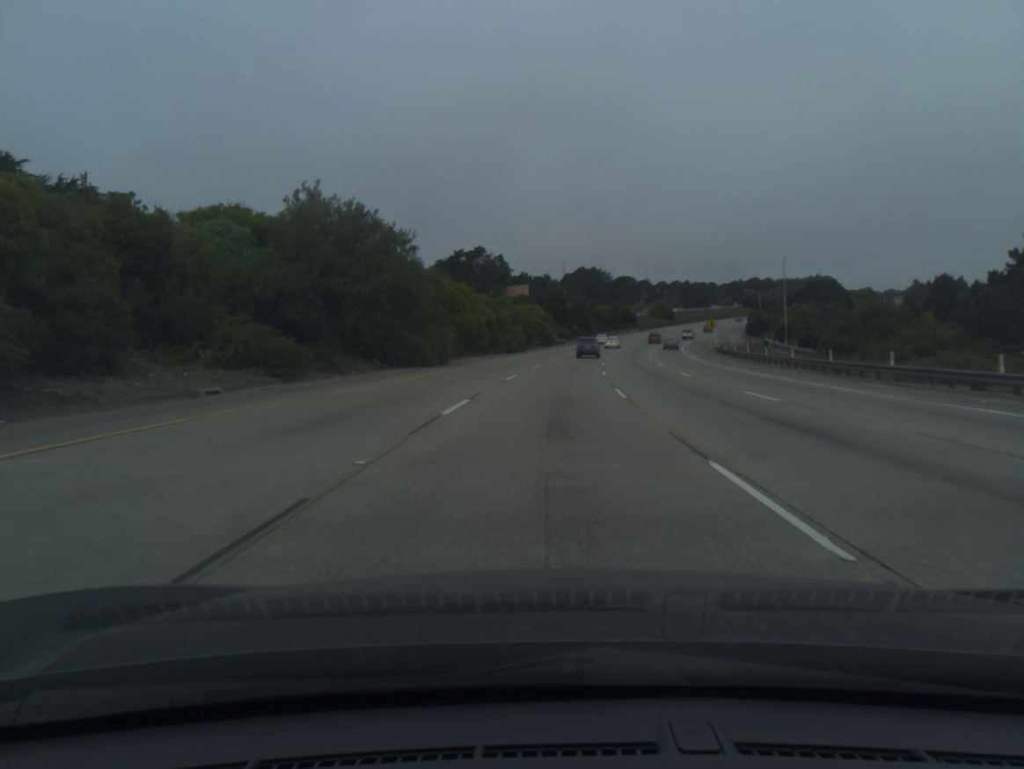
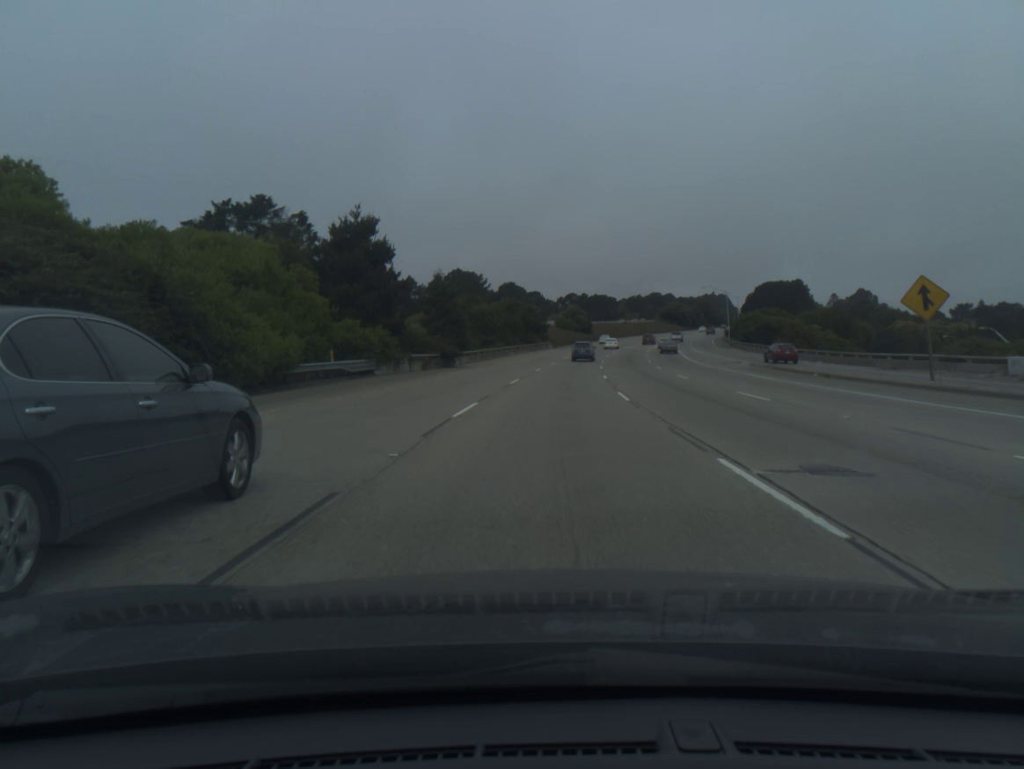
(+6.2, +86.6) m; +9°
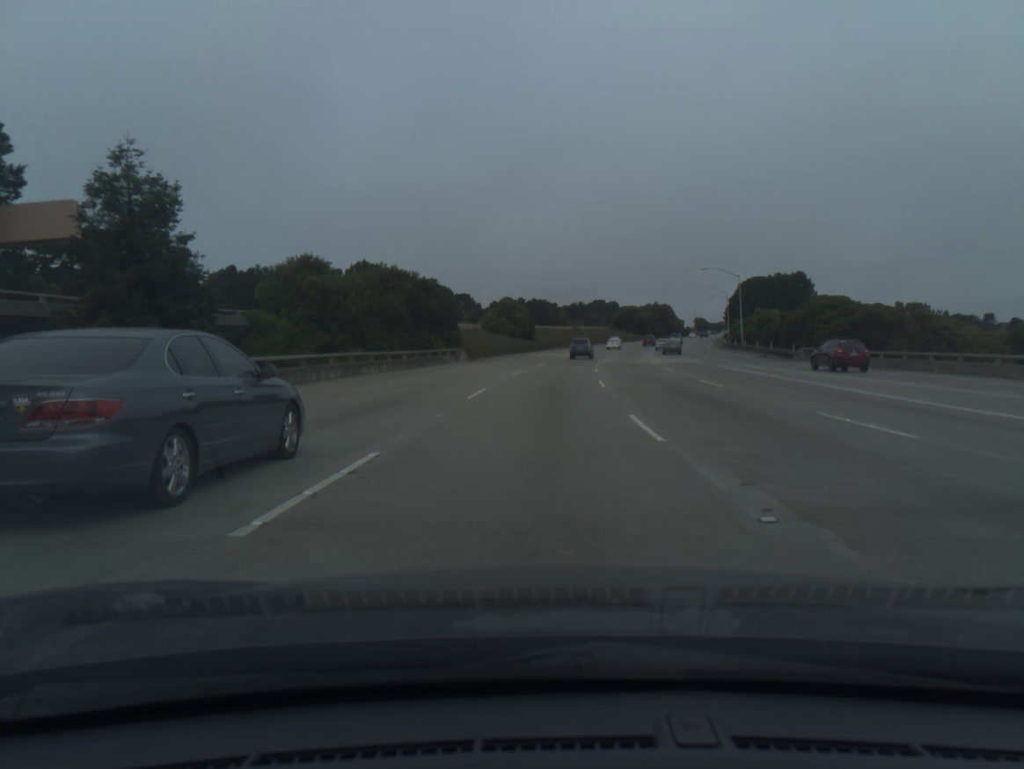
(+2.3, +51.9) m; +5°
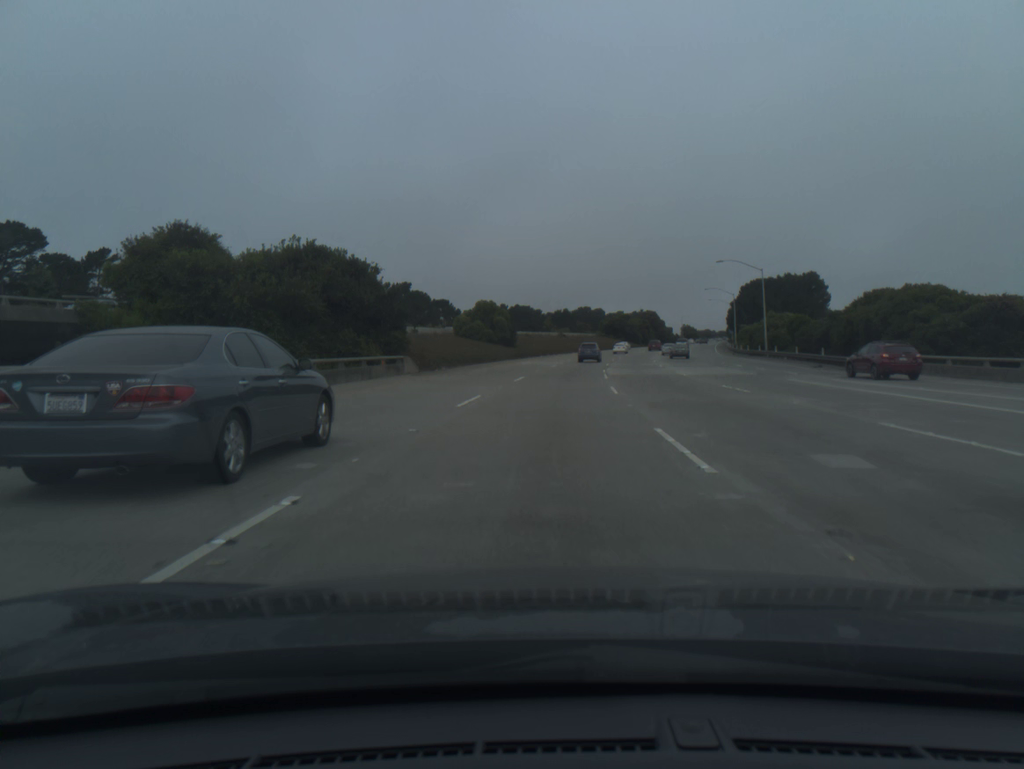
(+0.2, +17.3) m; +1°
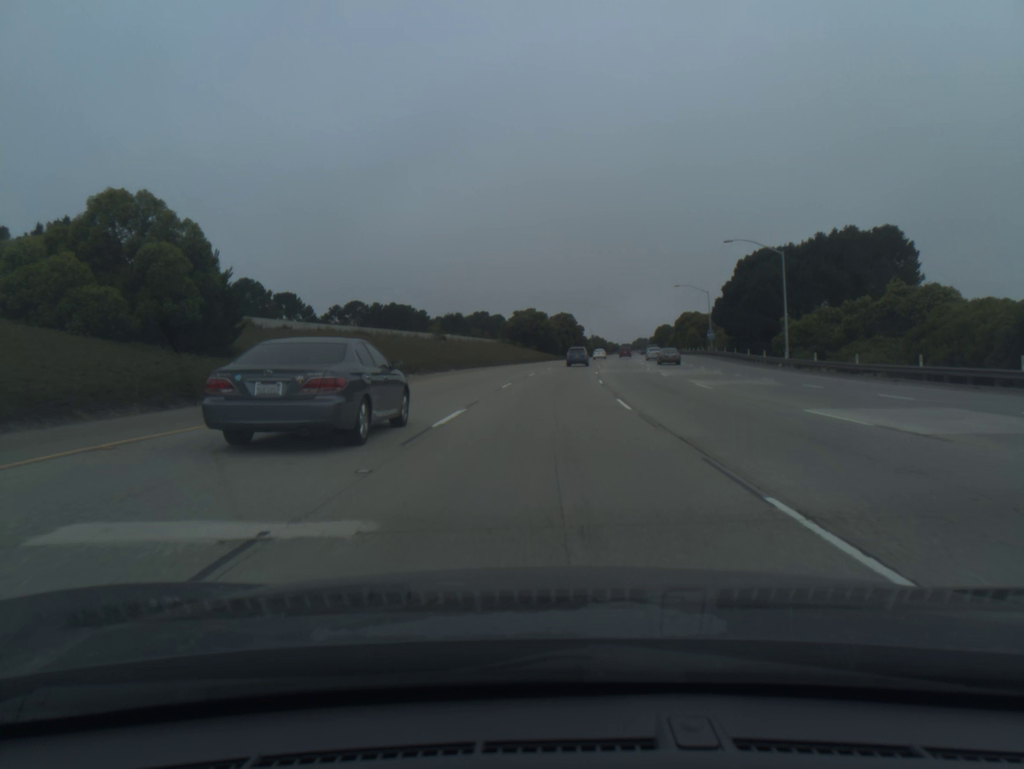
(+4.3, +68.8) m; +7°
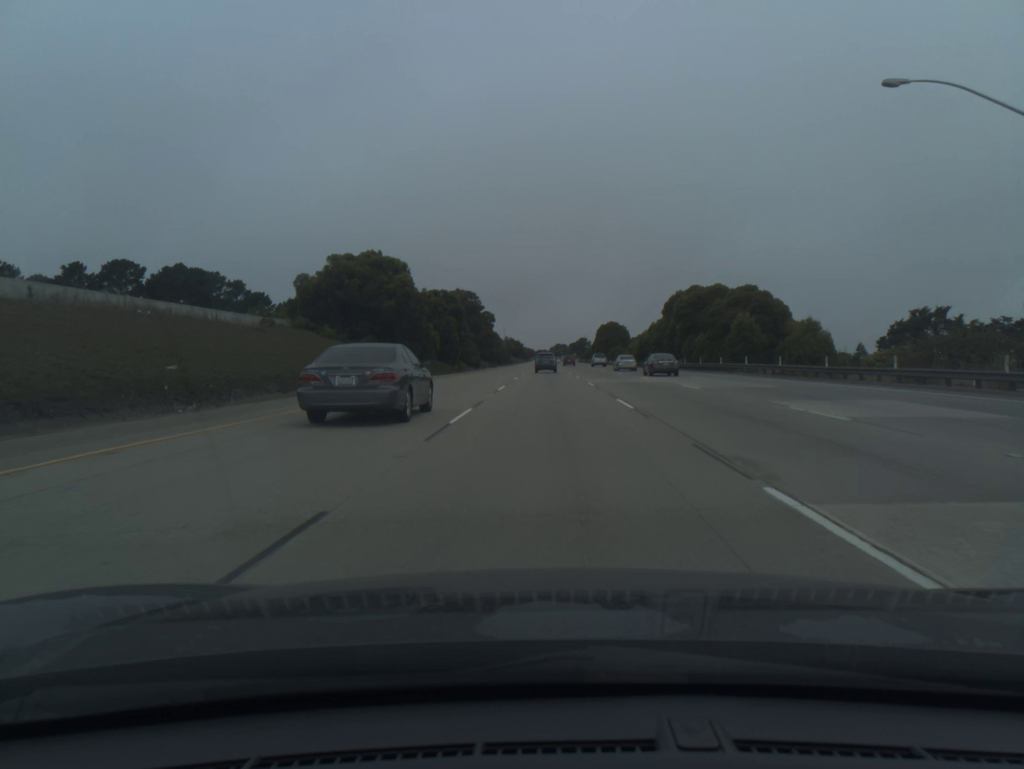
(+5.3, +86.6) m; +6°
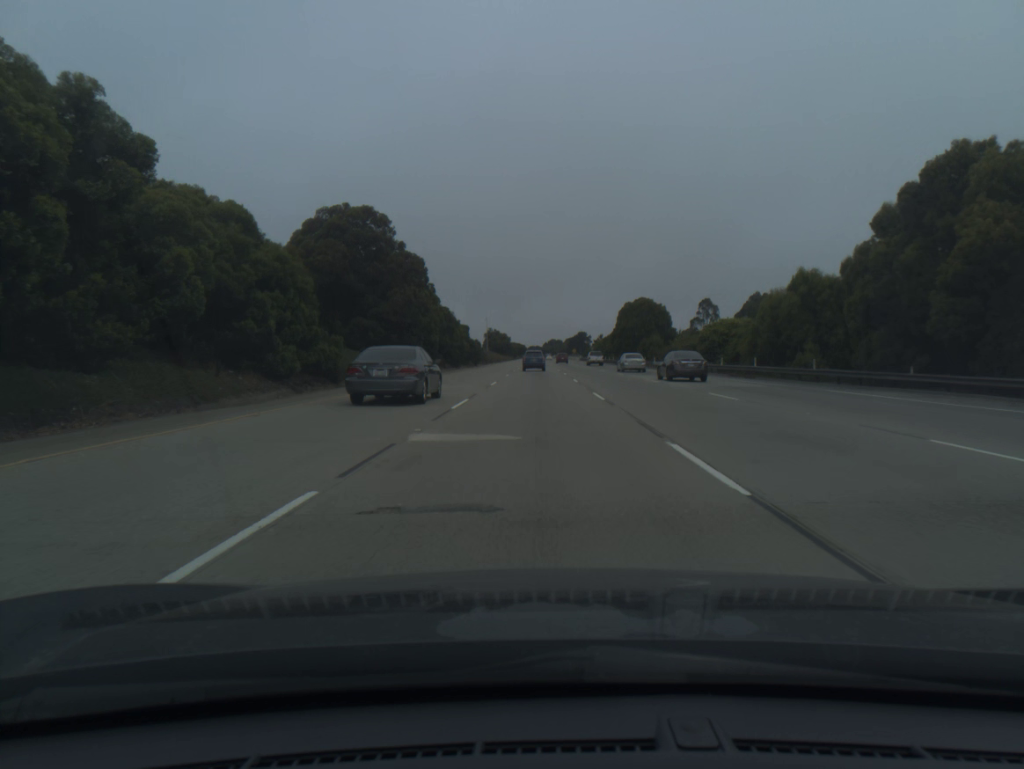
(+0.8, +69.5) m; +1°
